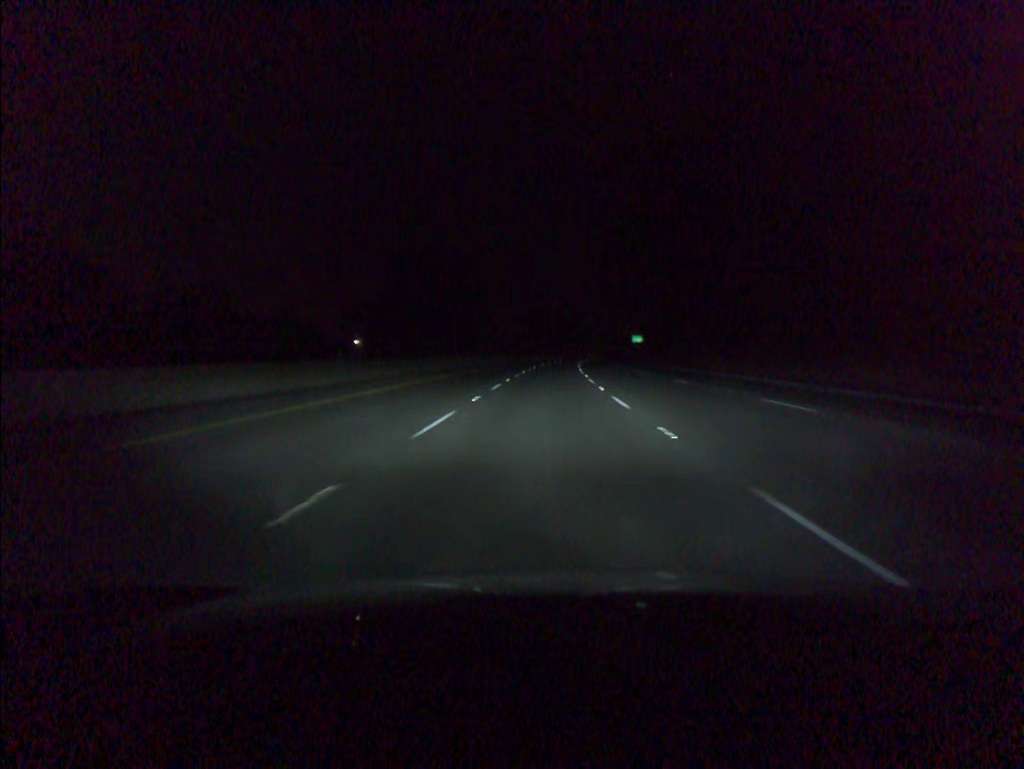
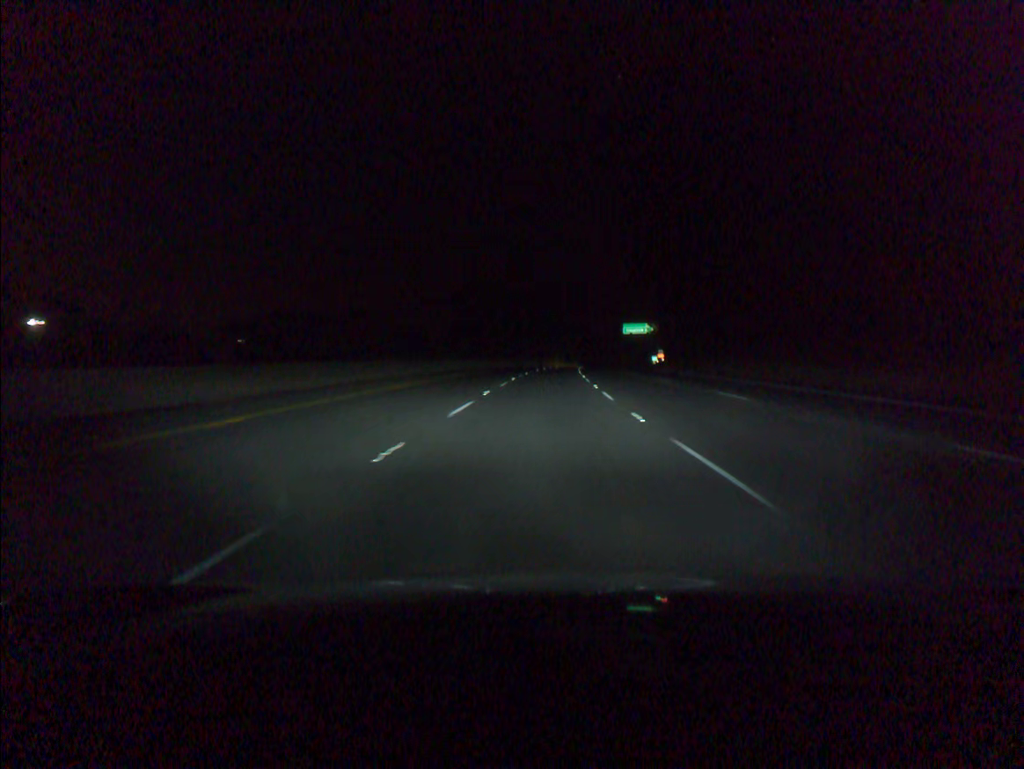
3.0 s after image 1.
(+2.9, +97.9) m; +4°
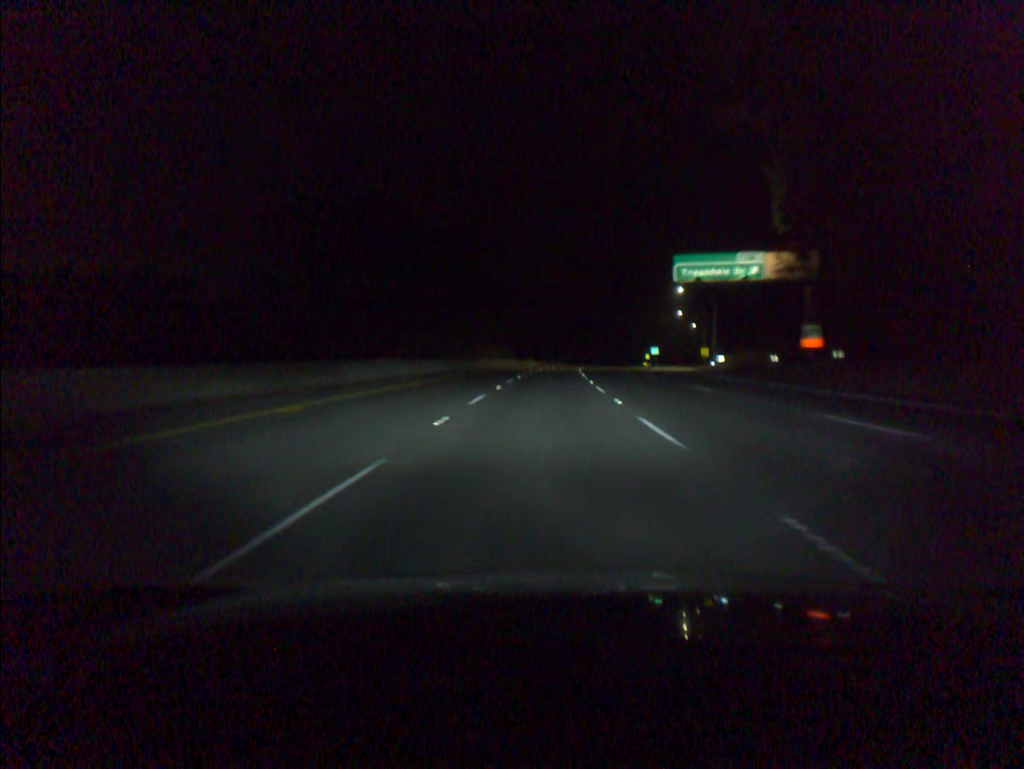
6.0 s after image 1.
(+2.9, +98.0) m; +4°
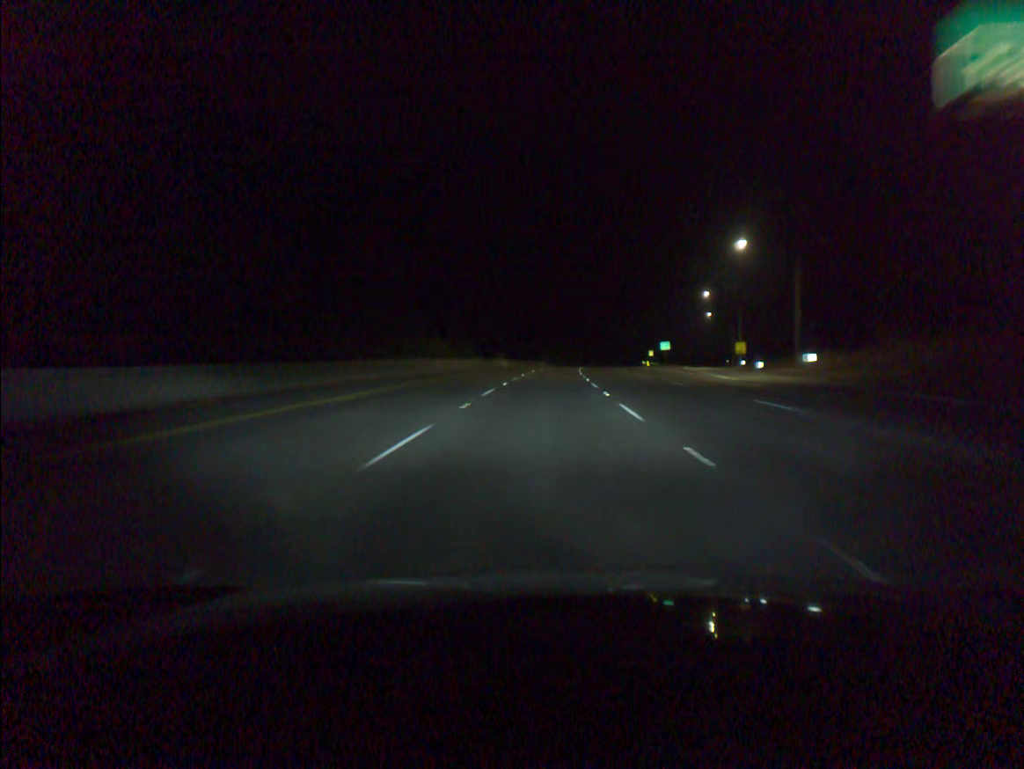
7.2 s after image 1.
(+0.5, +39.4) m; +1°
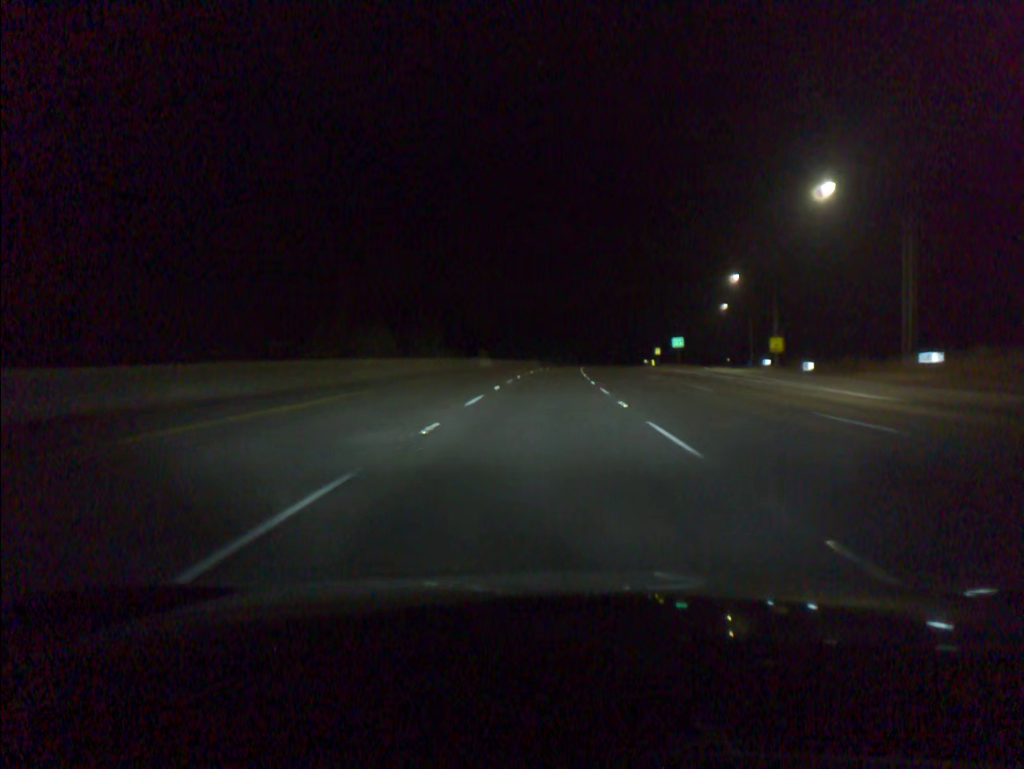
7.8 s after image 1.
(+0.1, +19.7) m; +1°
